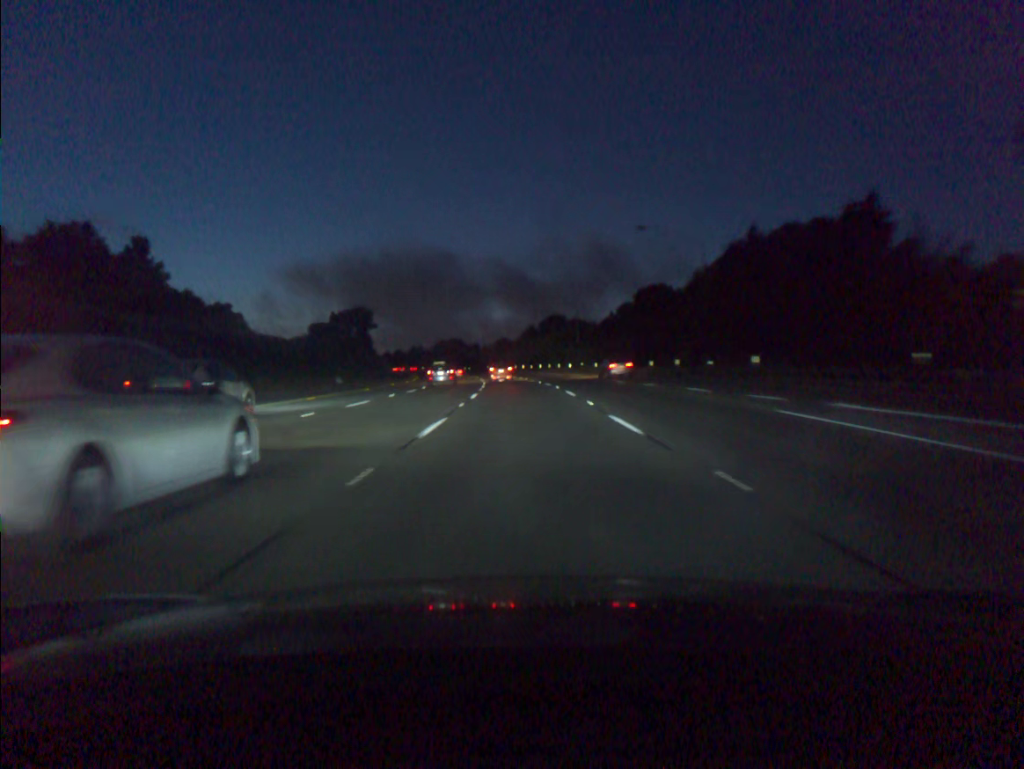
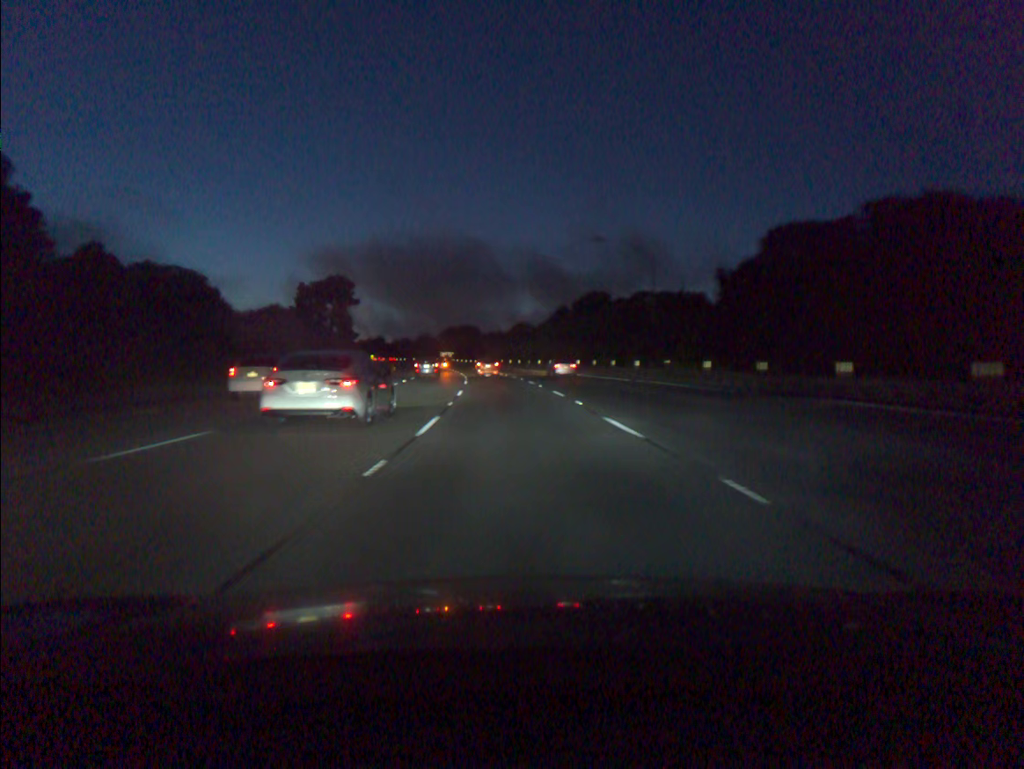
(-0.4, +43.9) m; -1°
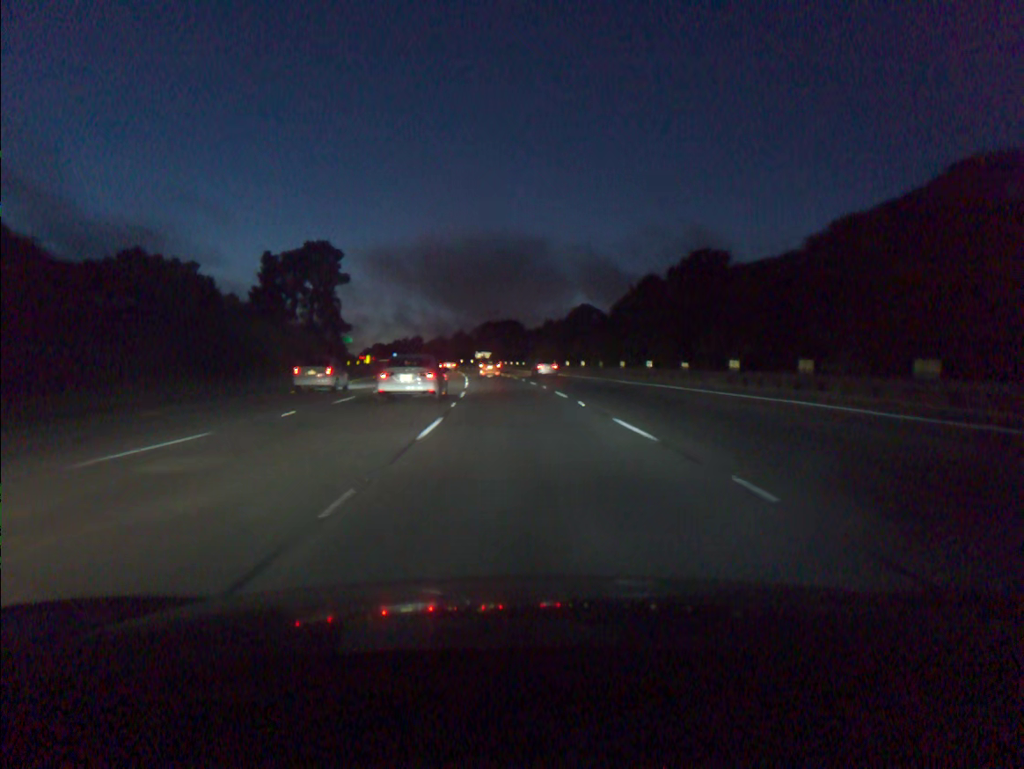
(-1.4, +44.4) m; -4°
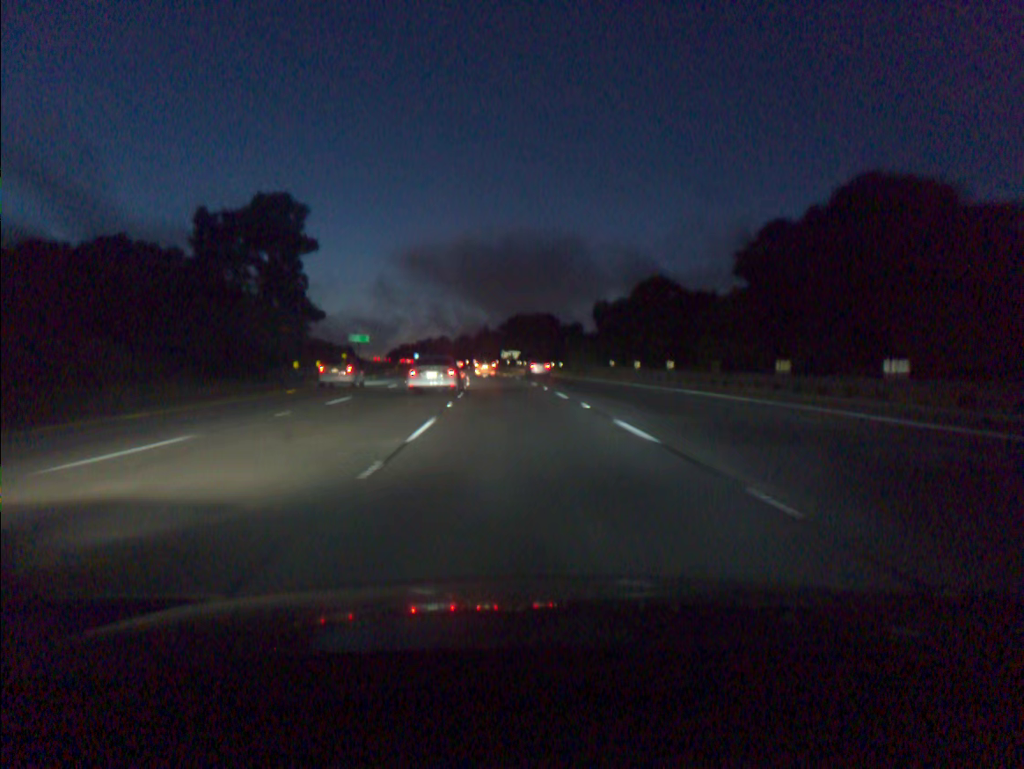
(-0.6, +29.8) m; -2°
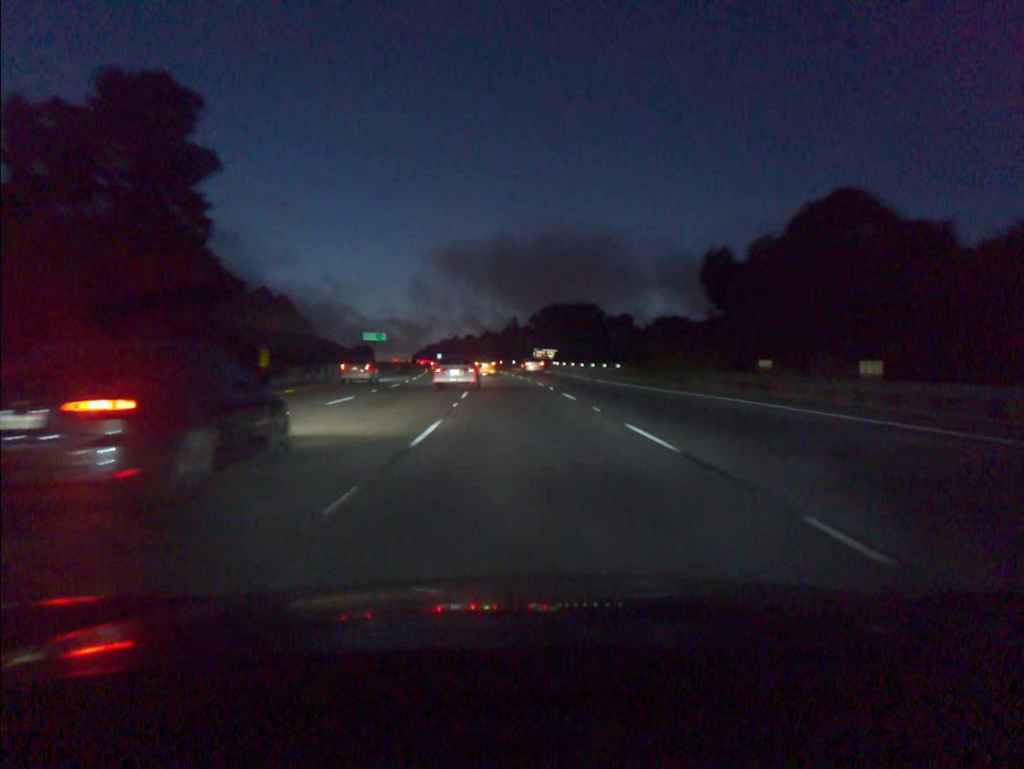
(-0.6, +30.0) m; -2°
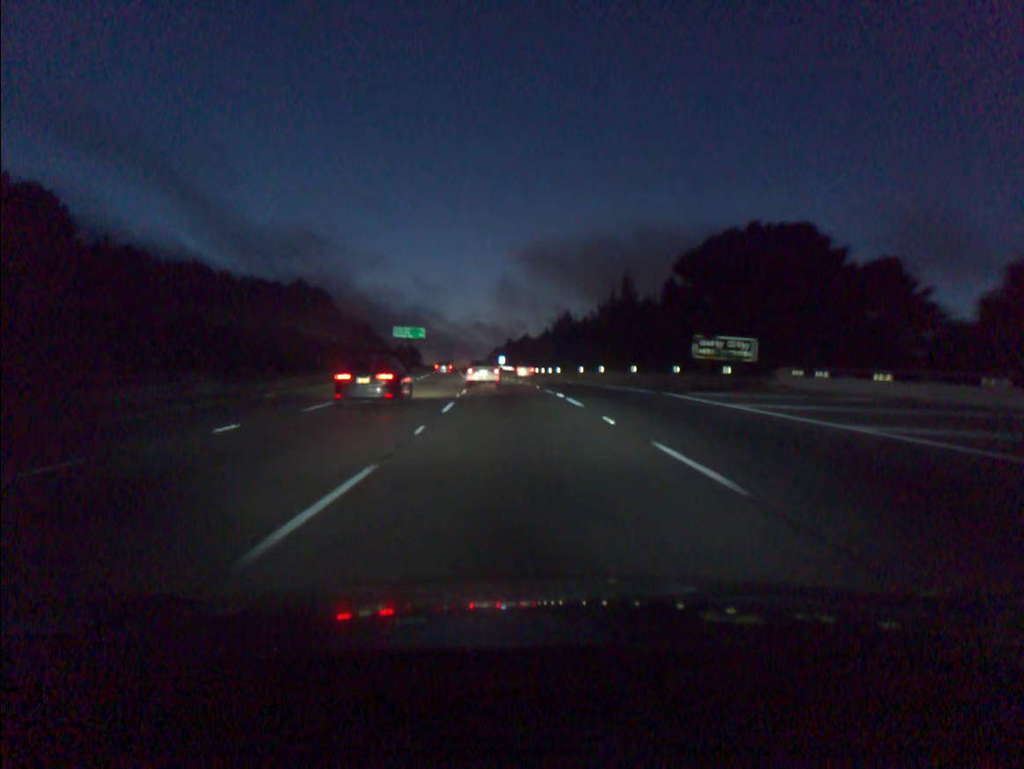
(-3.3, +75.7) m; -6°
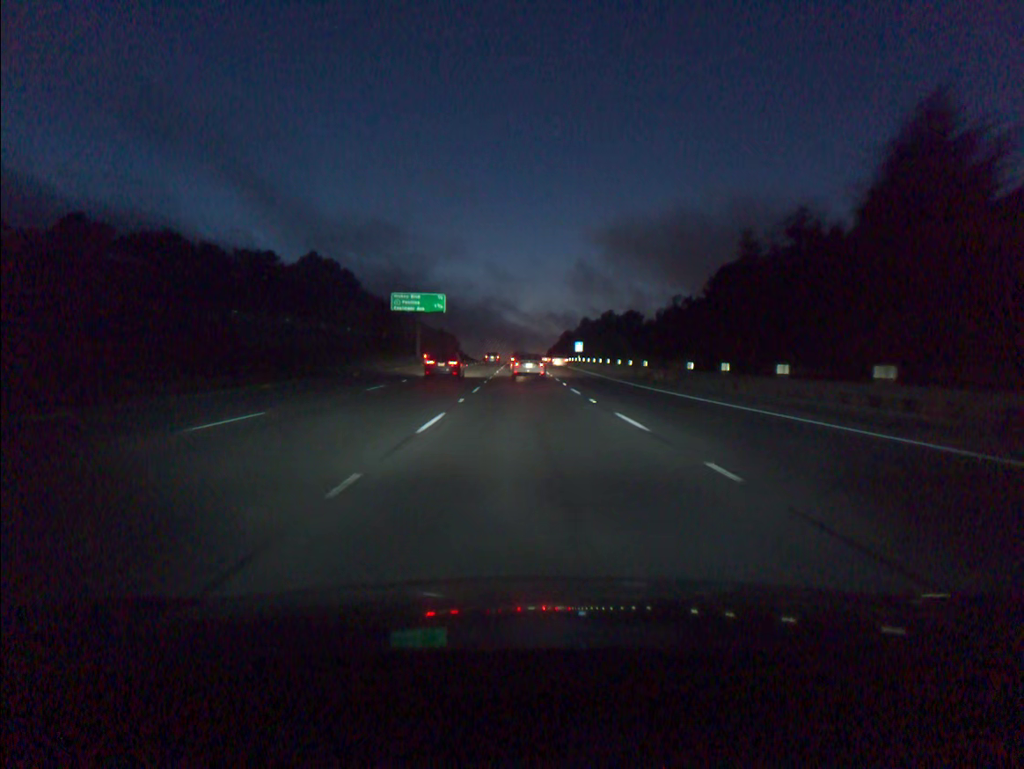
(-3.5, +75.8) m; -5°
